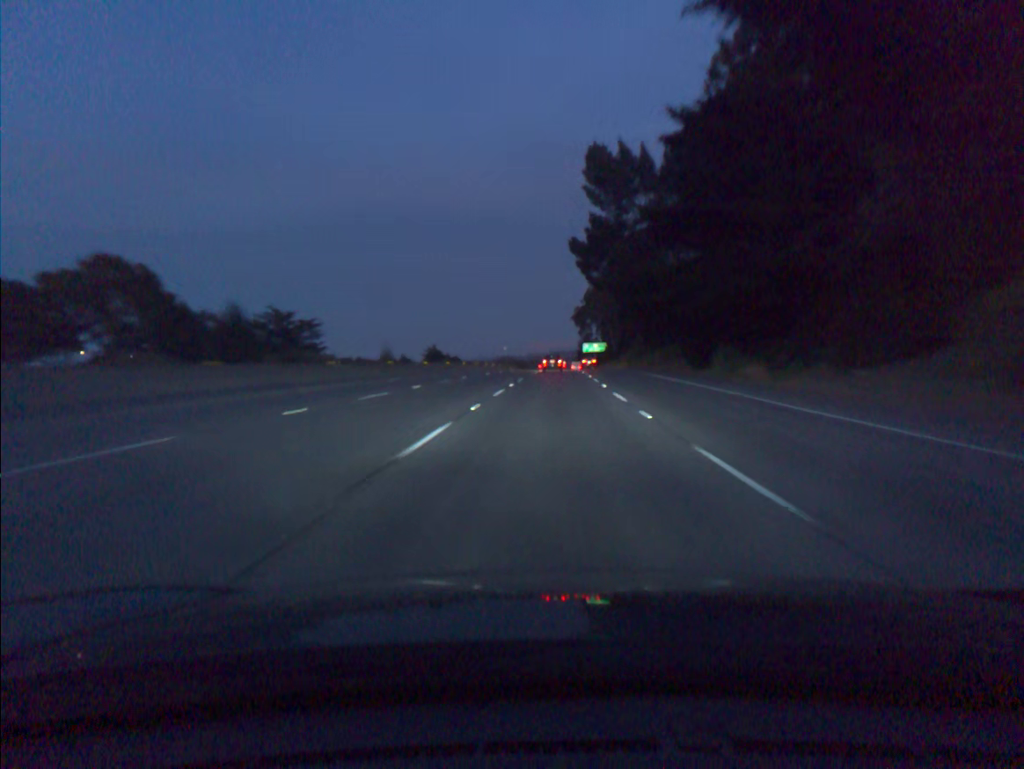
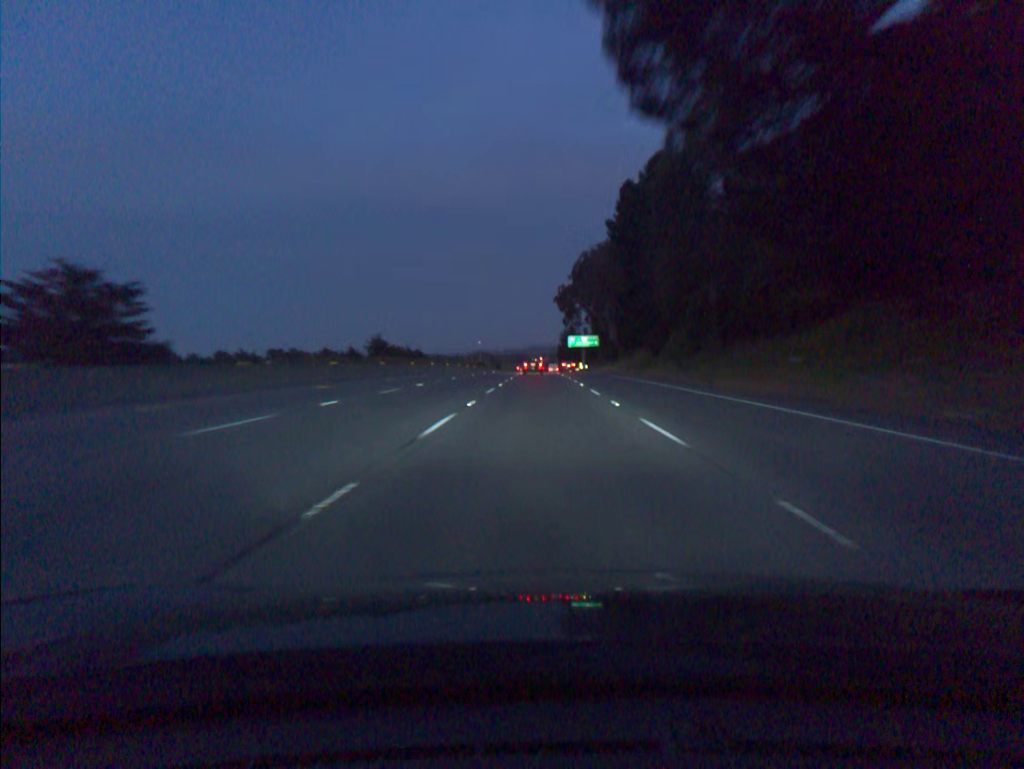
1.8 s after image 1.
(+1.0, +53.7) m; +2°
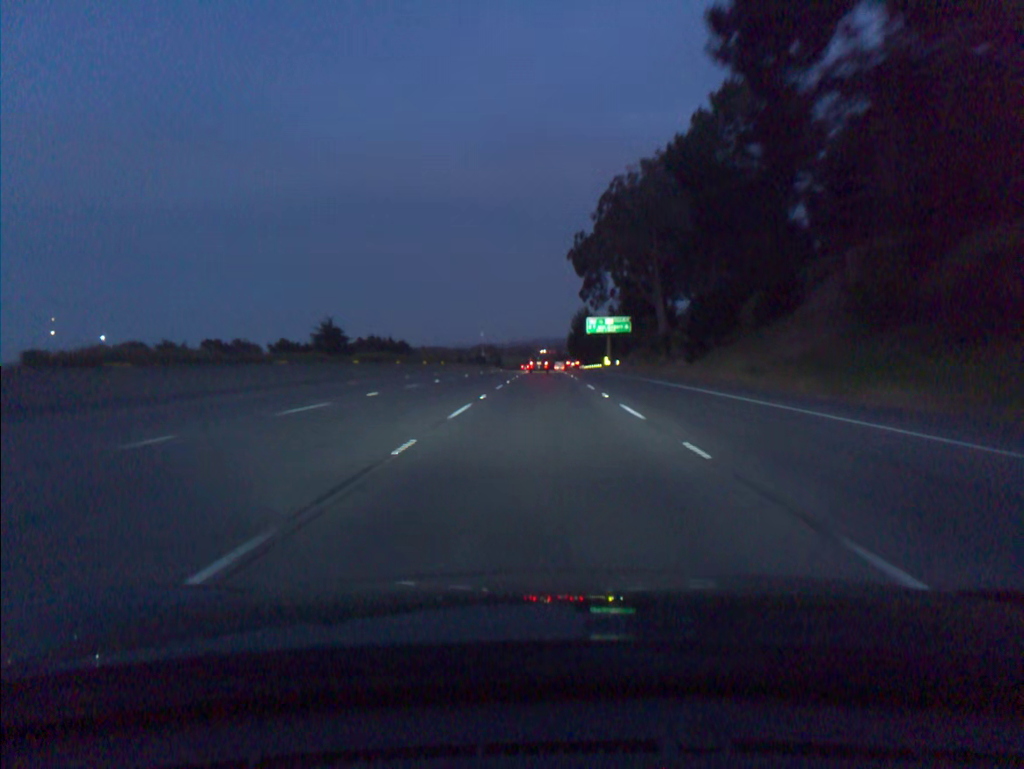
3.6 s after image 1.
(-0.2, +54.1) m; 0°
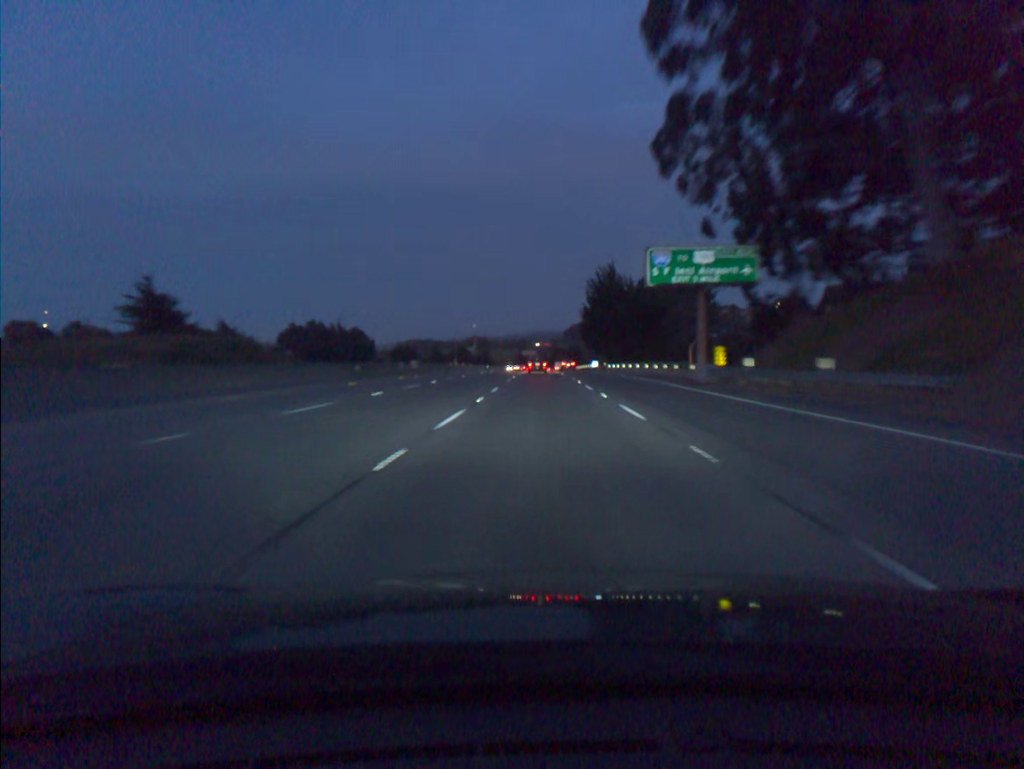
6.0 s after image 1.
(+0.1, +73.0) m; 0°
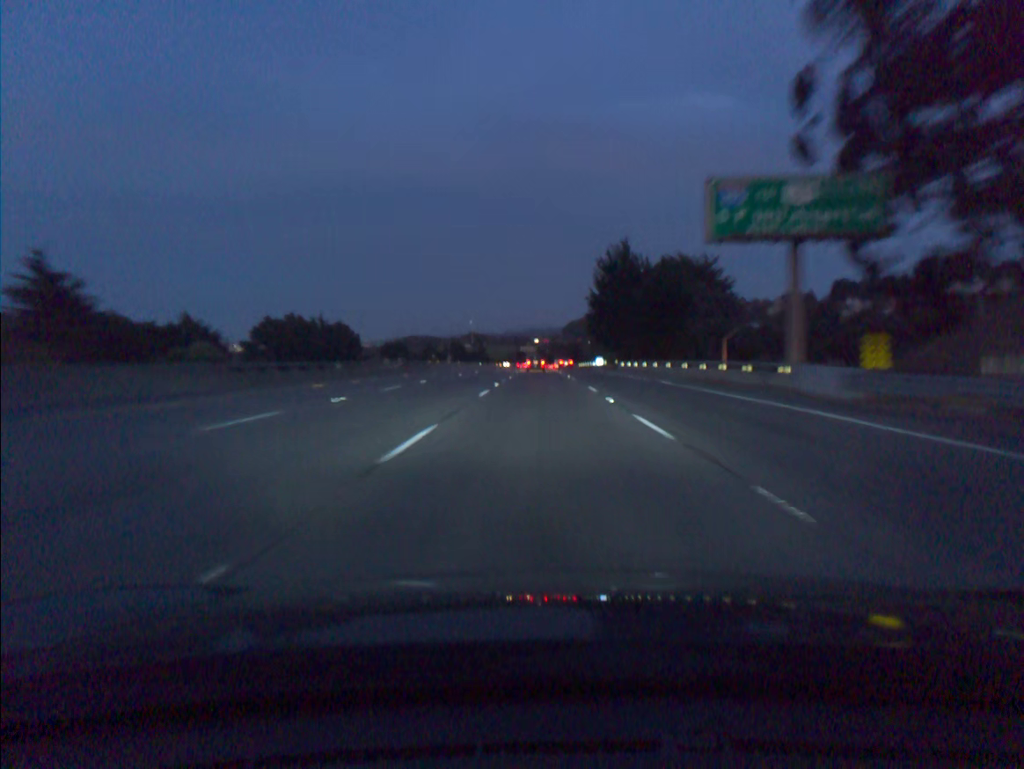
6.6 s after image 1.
(0.0, +18.4) m; 0°
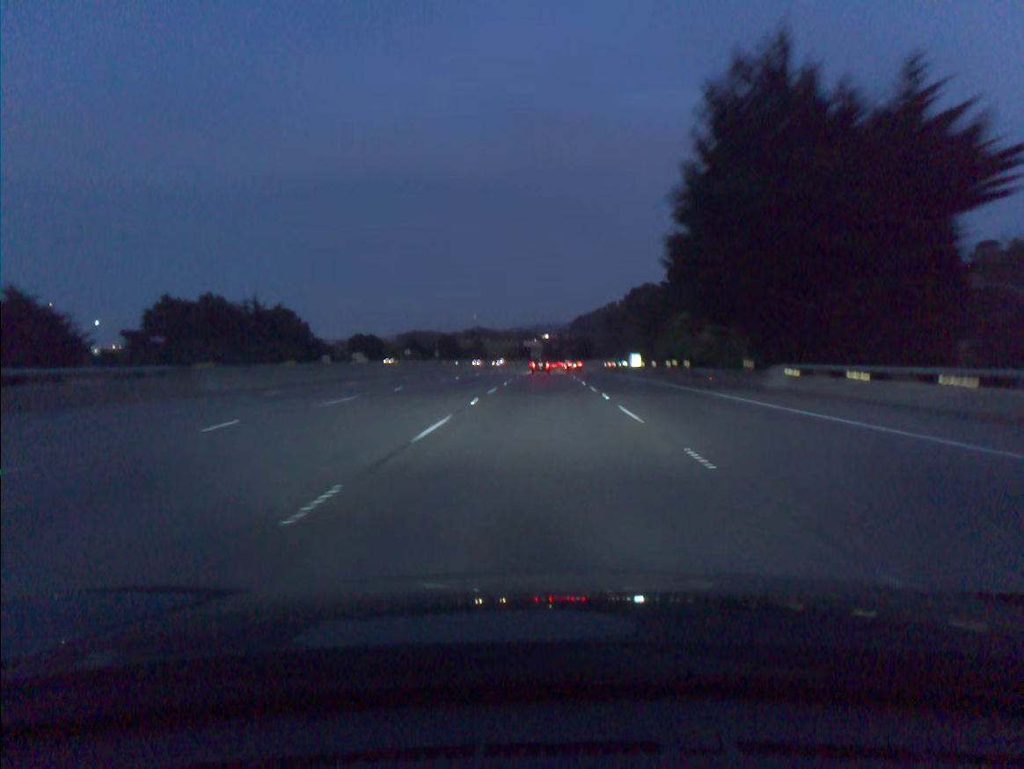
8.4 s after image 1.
(-0.2, +55.6) m; 0°
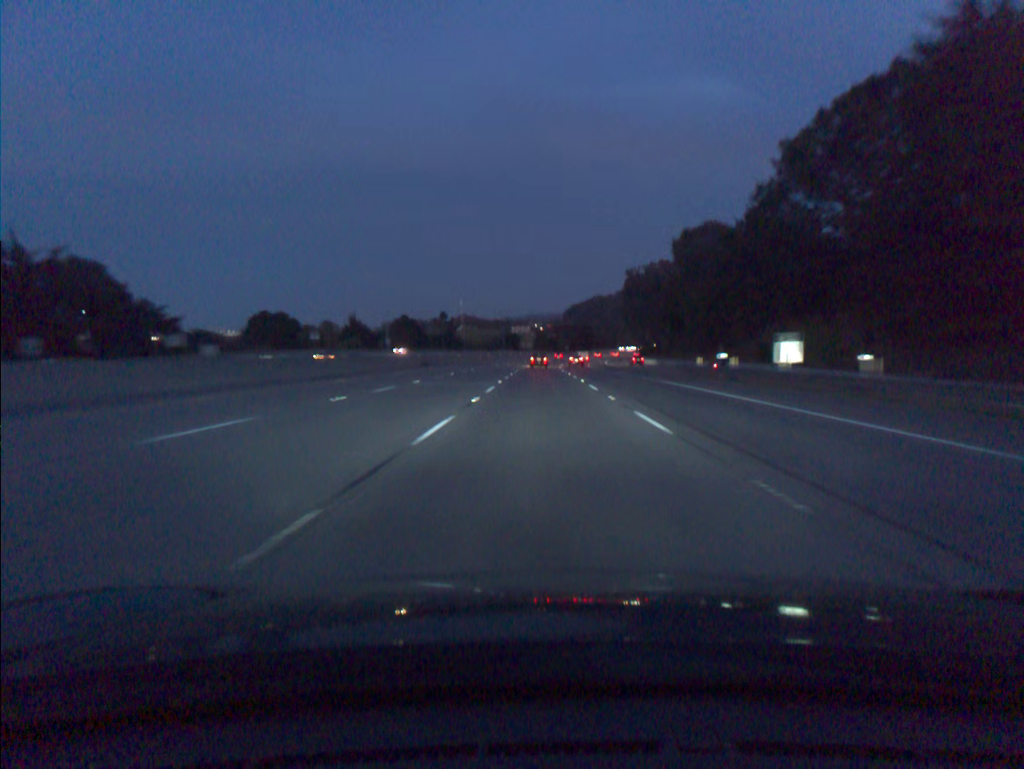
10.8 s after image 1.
(+0.2, +74.1) m; +1°
